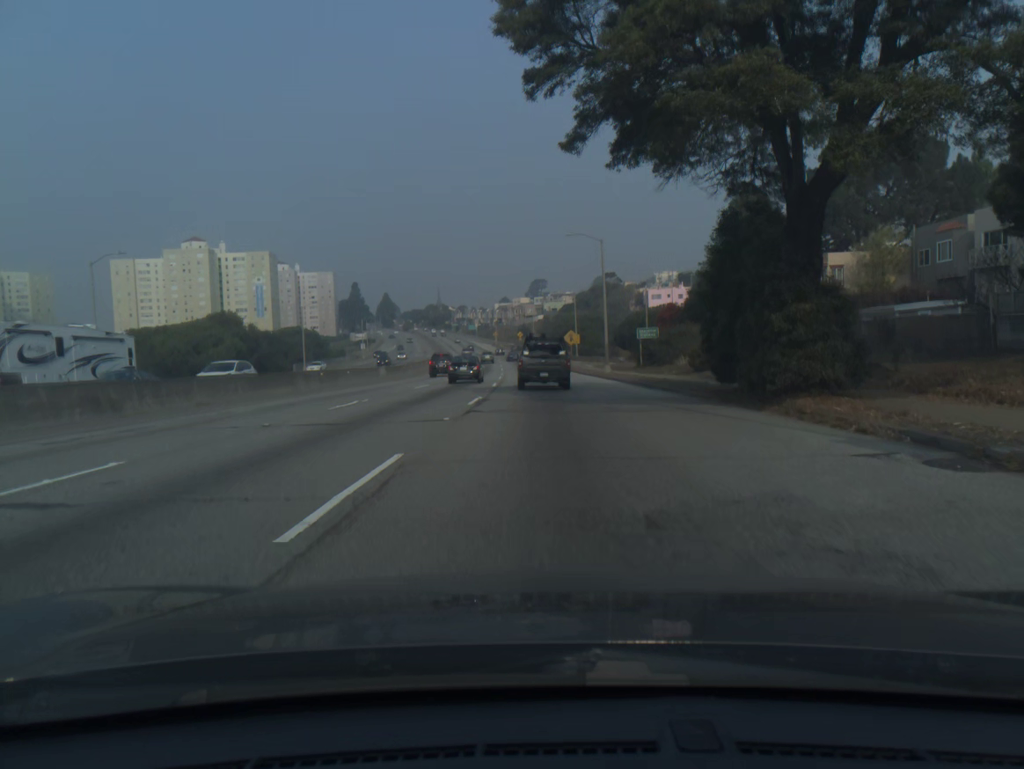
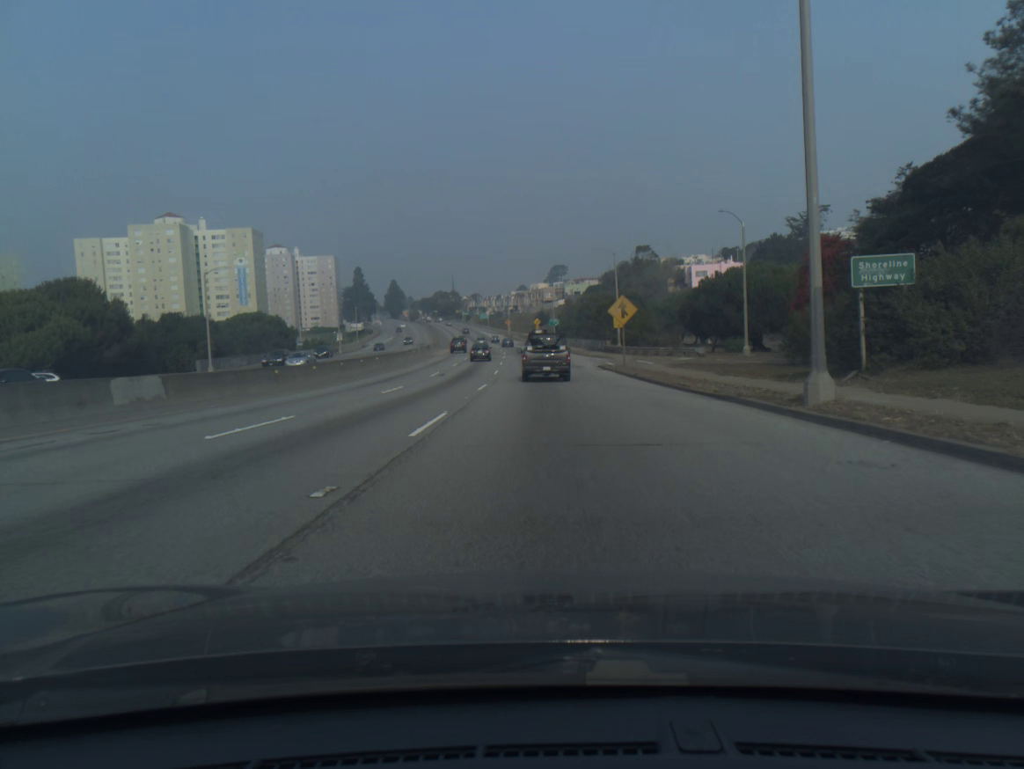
(-0.4, +37.3) m; -1°
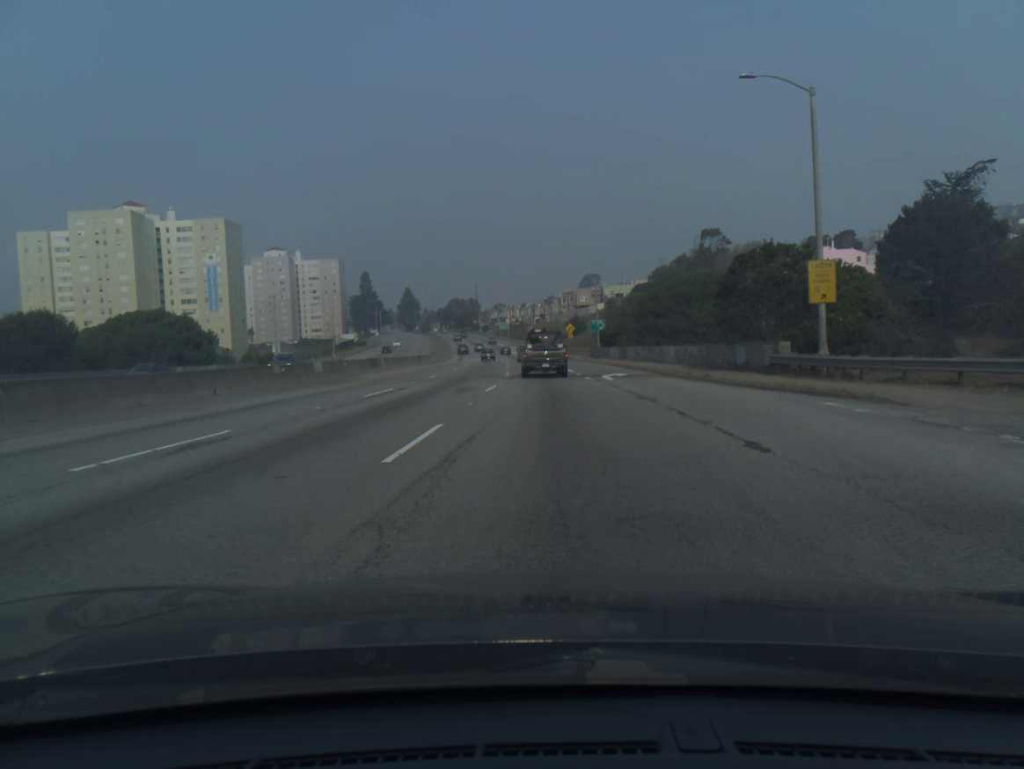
(-0.9, +47.6) m; -2°
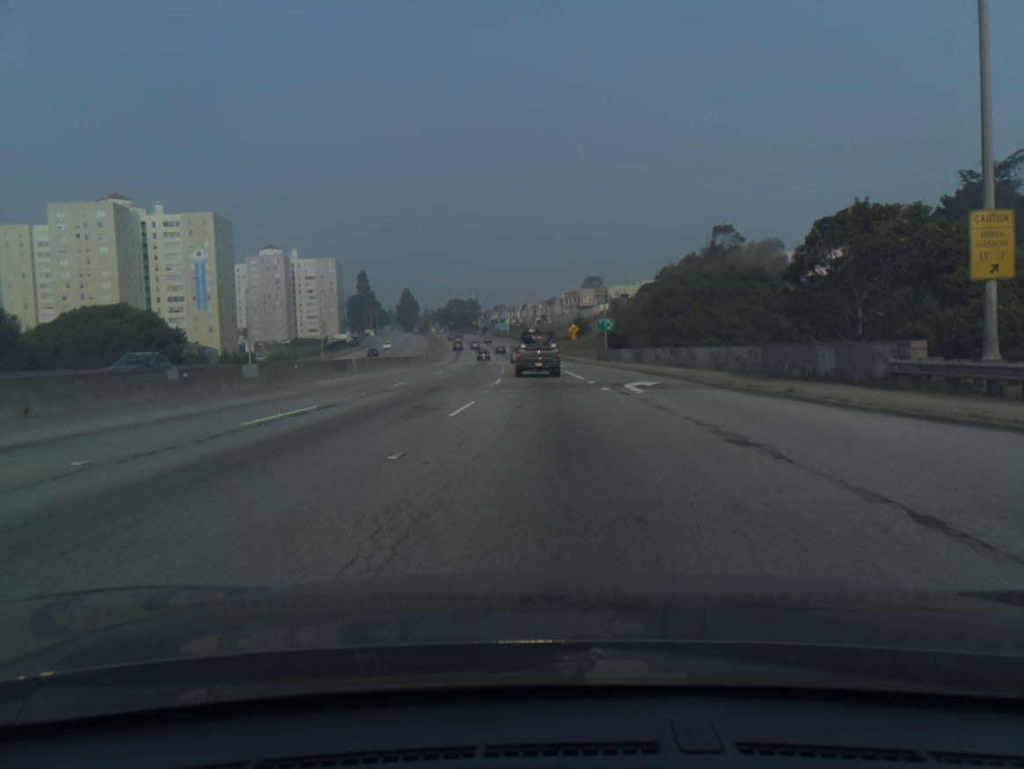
(0.0, +9.5) m; 0°
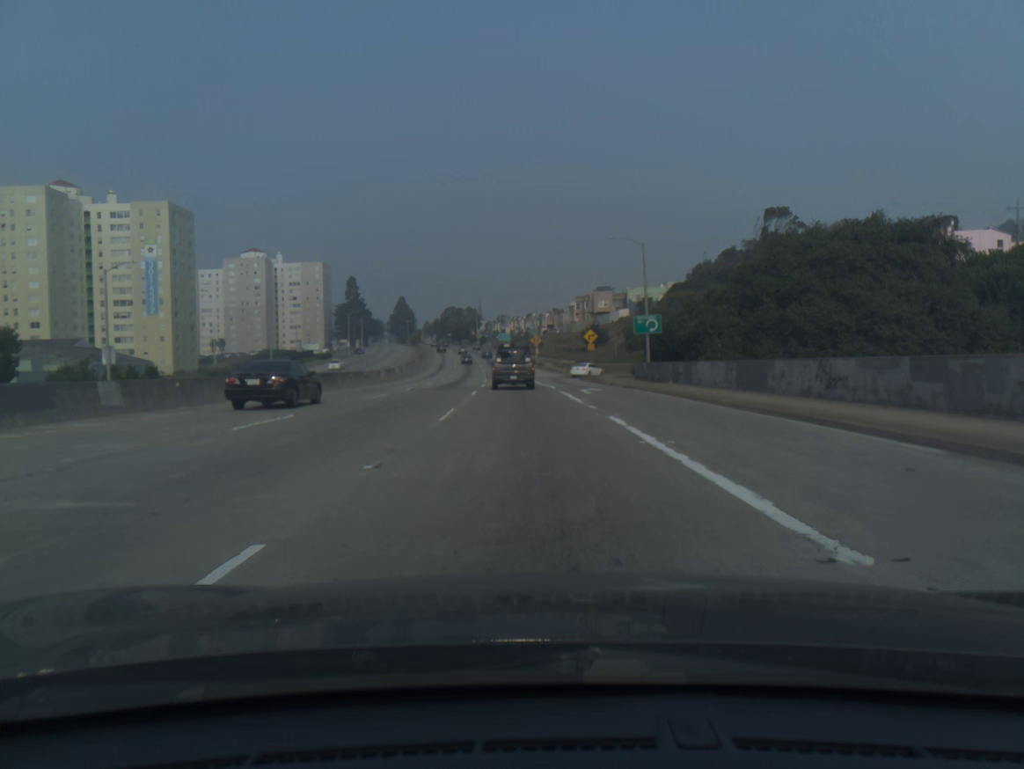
(0.0, +28.6) m; -1°
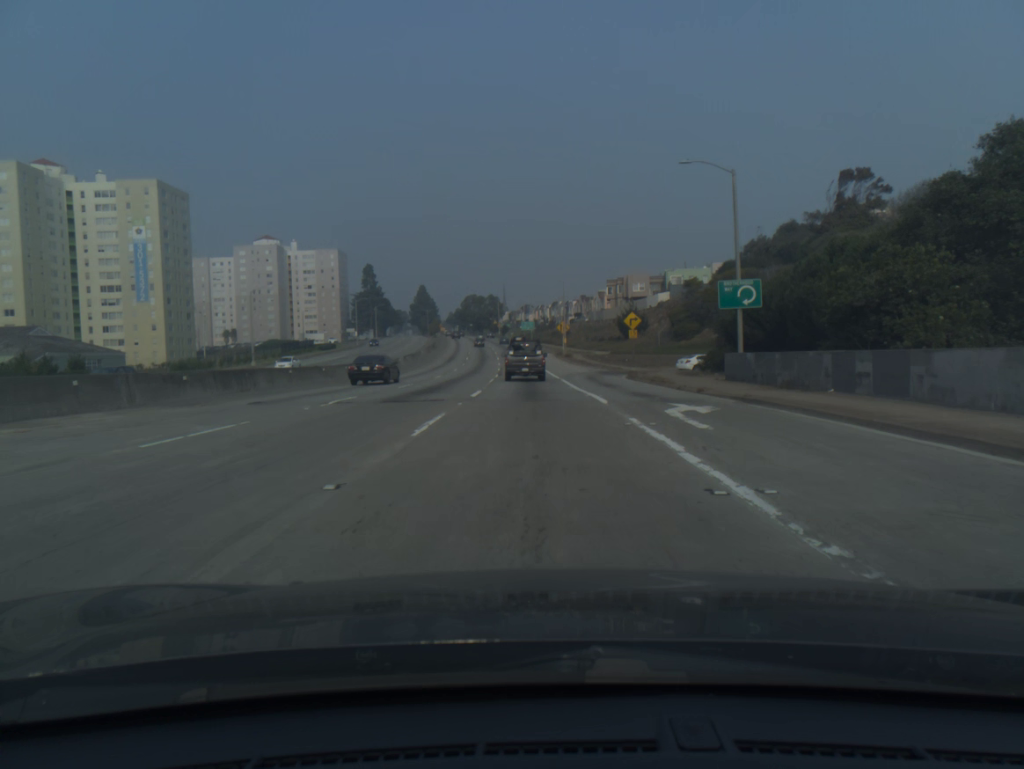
(-0.3, +19.1) m; -2°
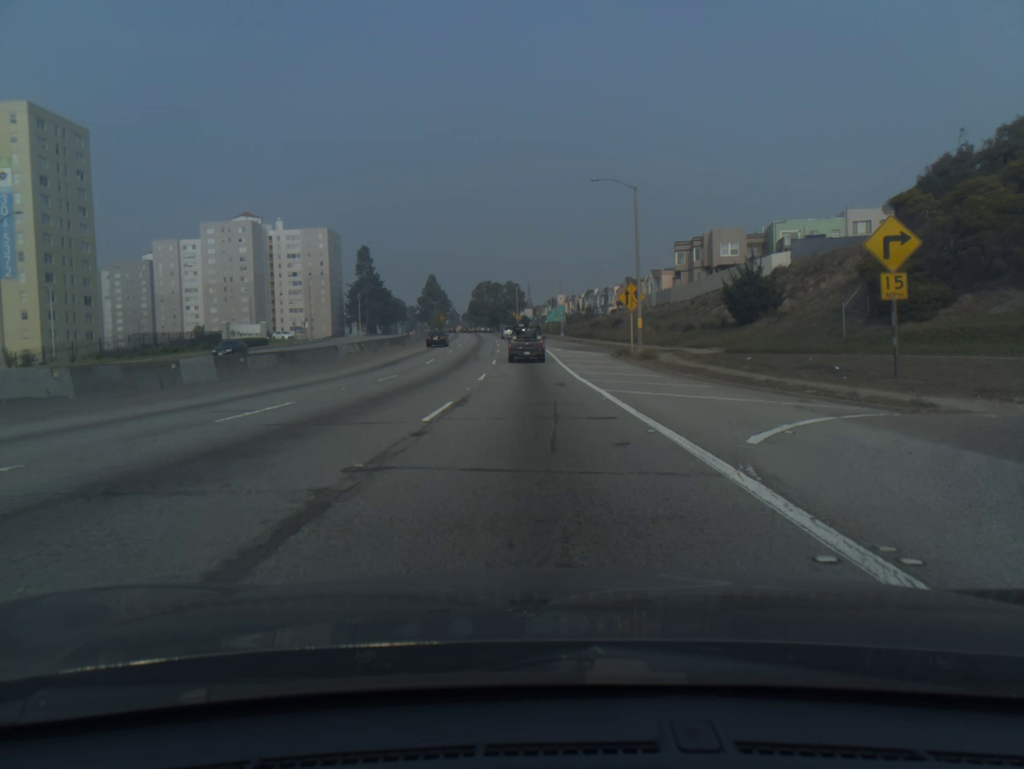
(-1.0, +49.2) m; -2°
